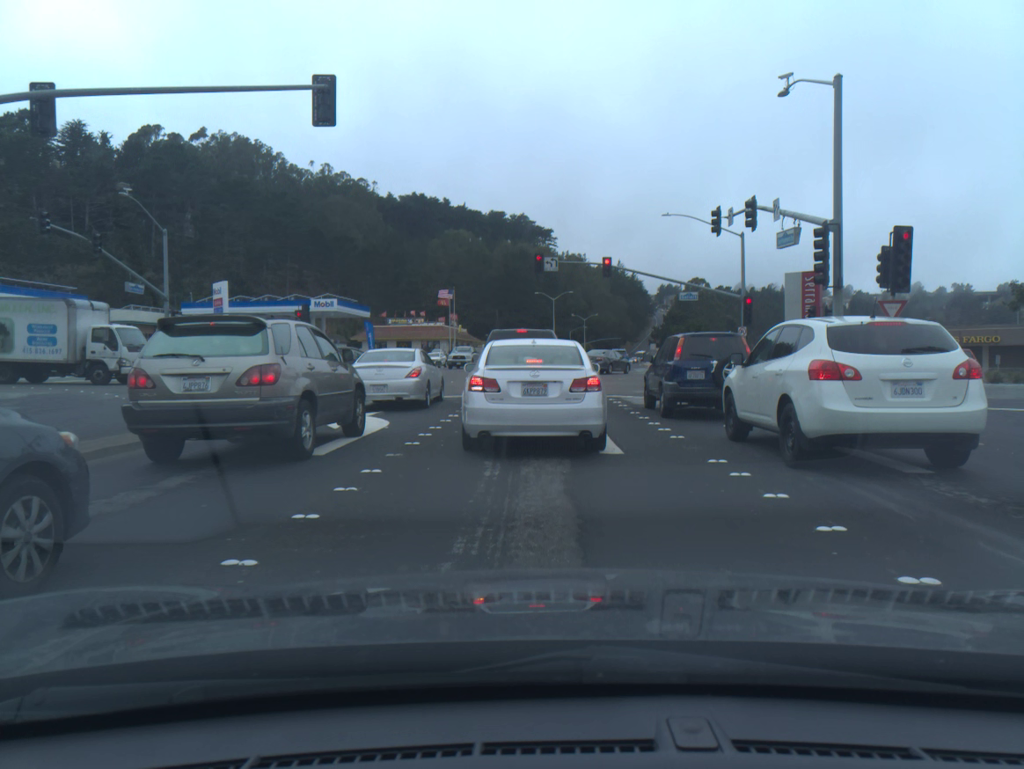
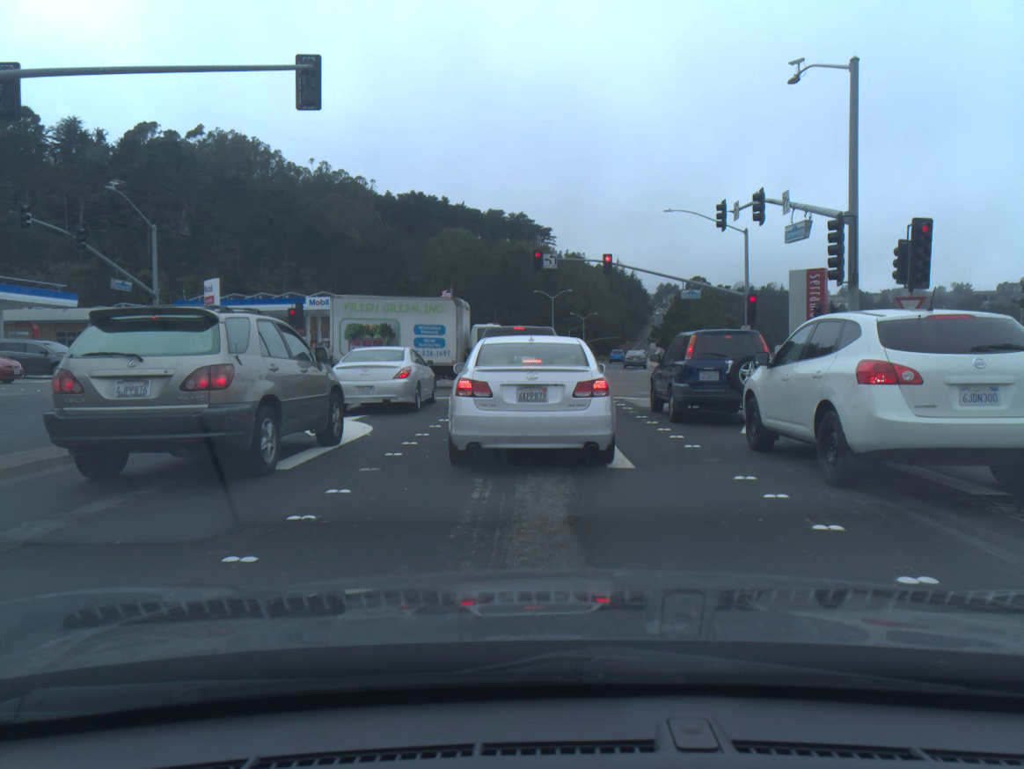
(-0.1, +1.3) m; 0°
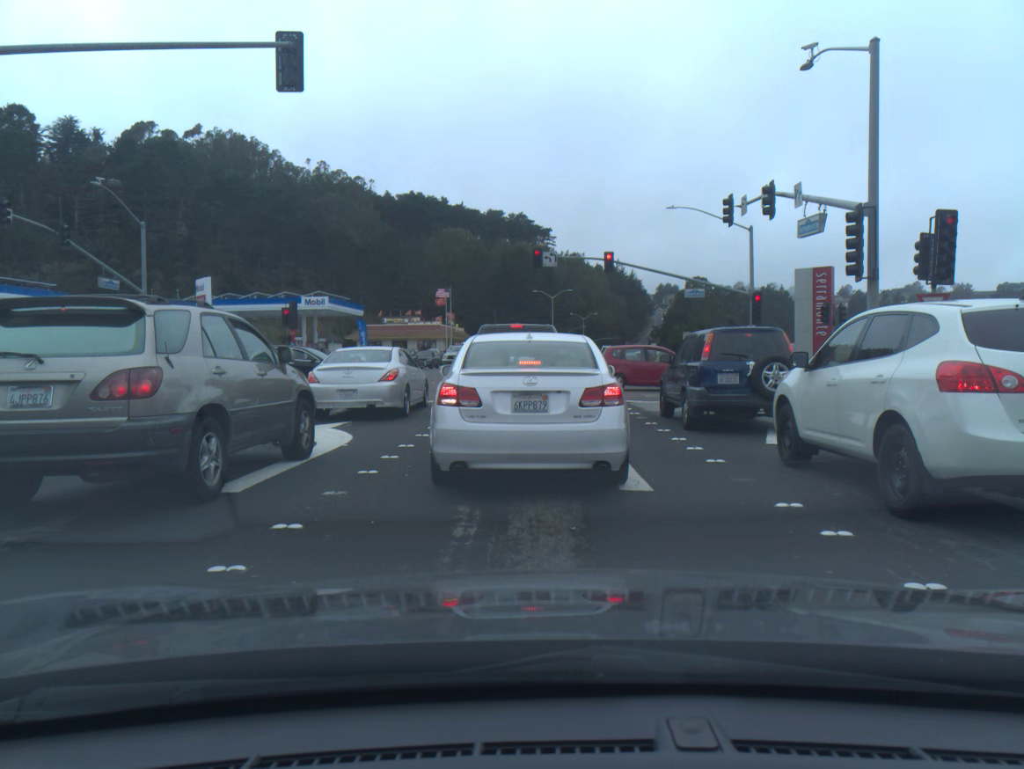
(-0.1, +1.5) m; 0°
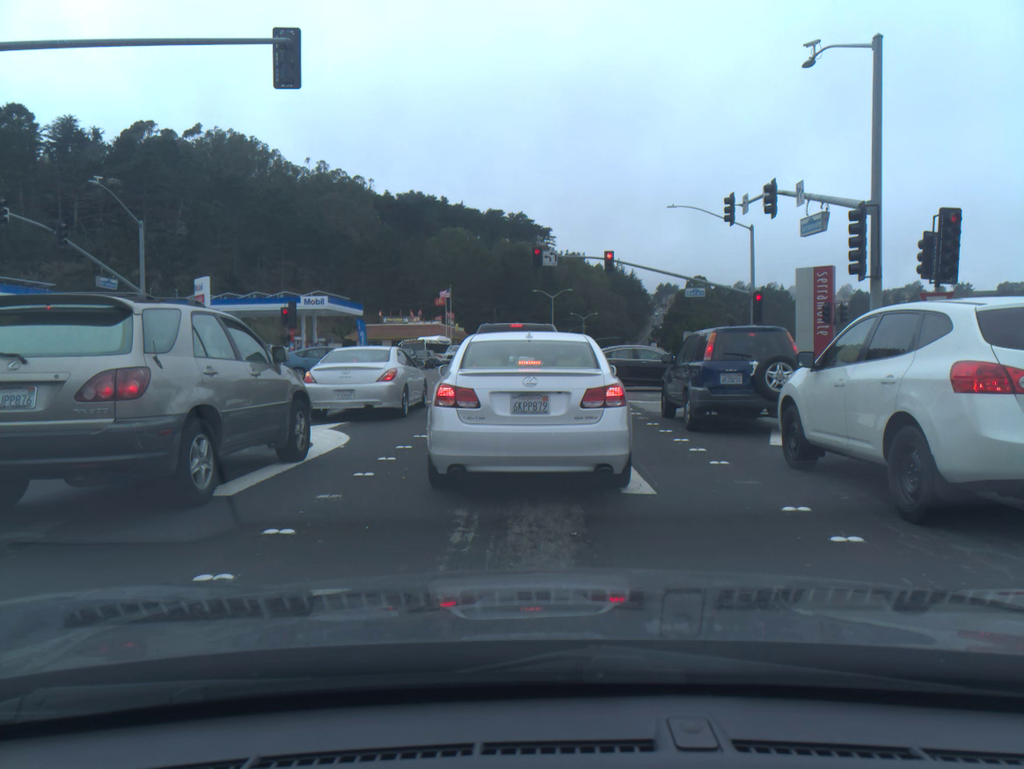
(0.0, +0.2) m; 0°
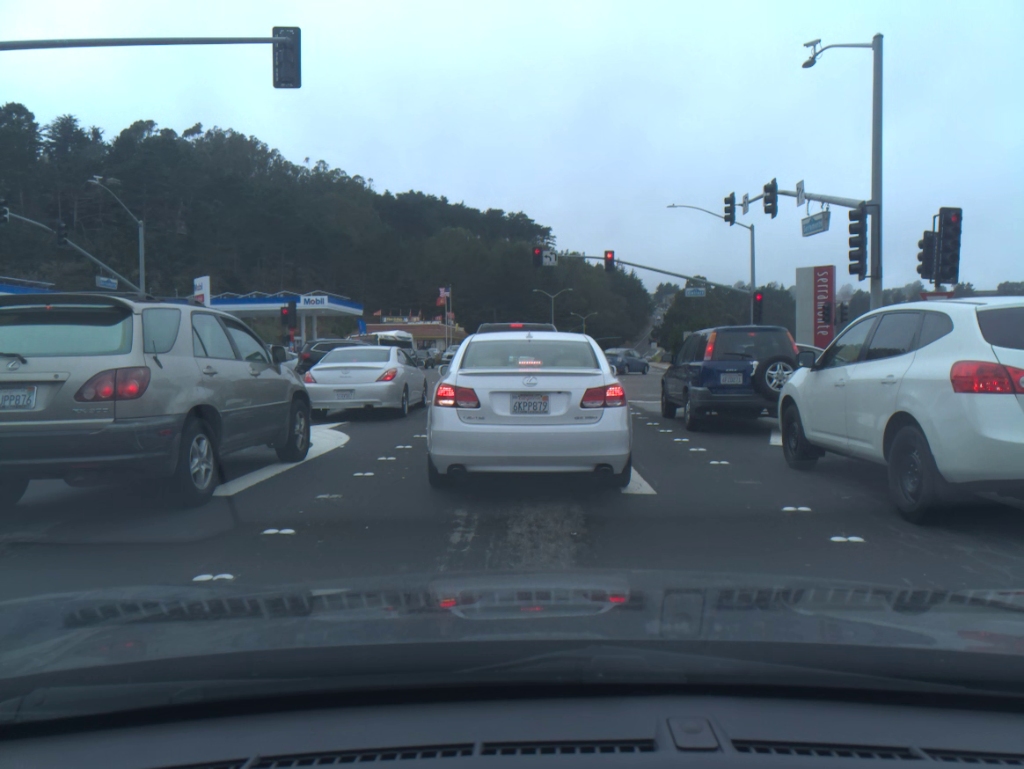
(0.0, 0.0) m; 0°
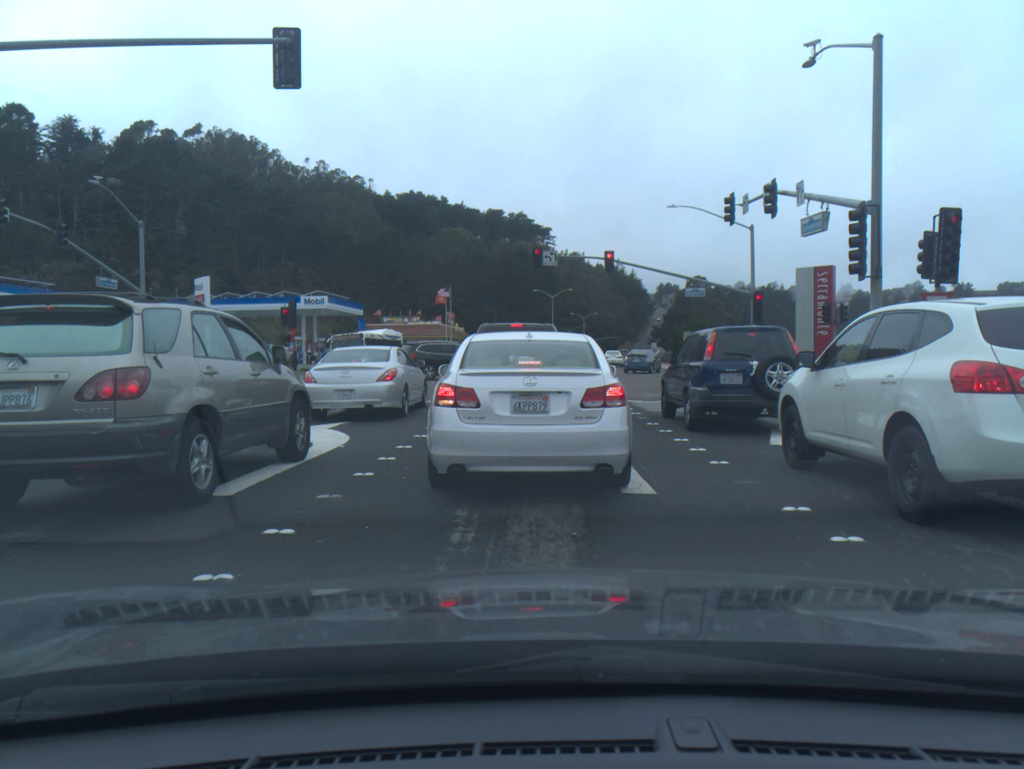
(0.0, 0.0) m; 0°
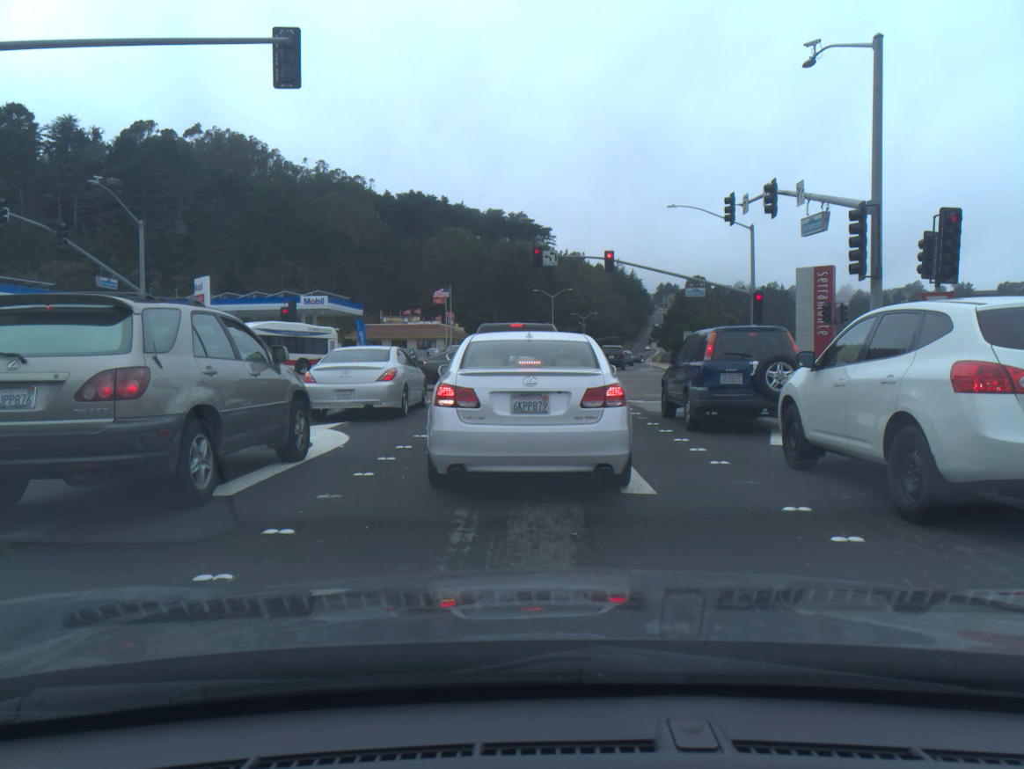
(0.0, 0.0) m; 0°
